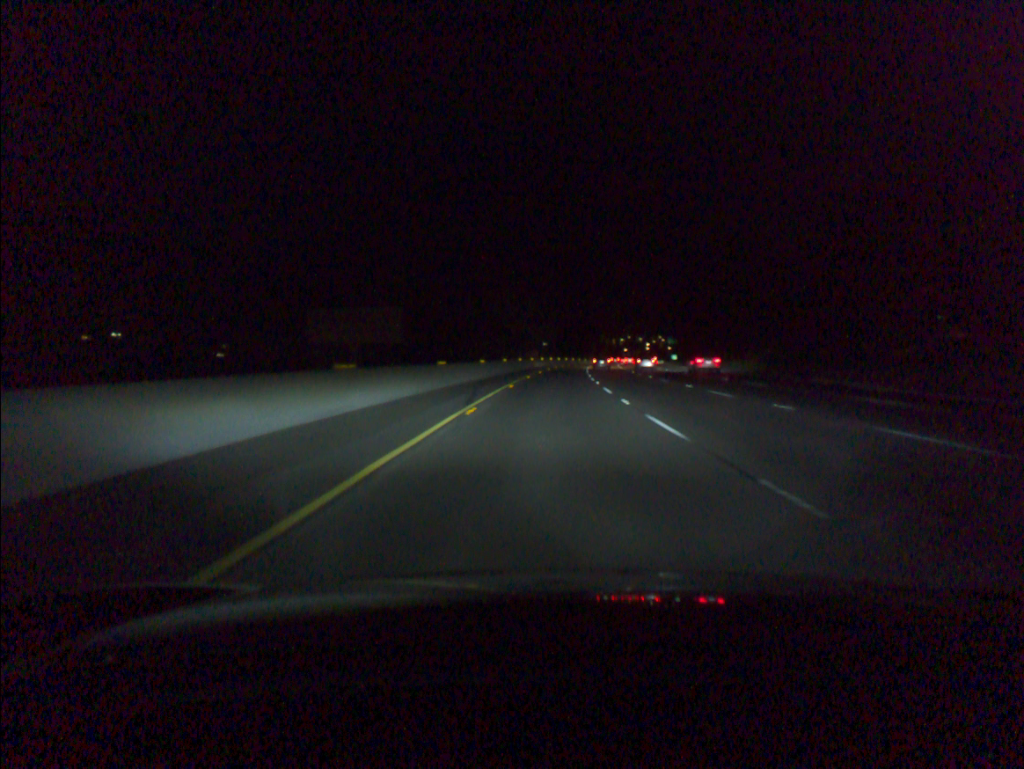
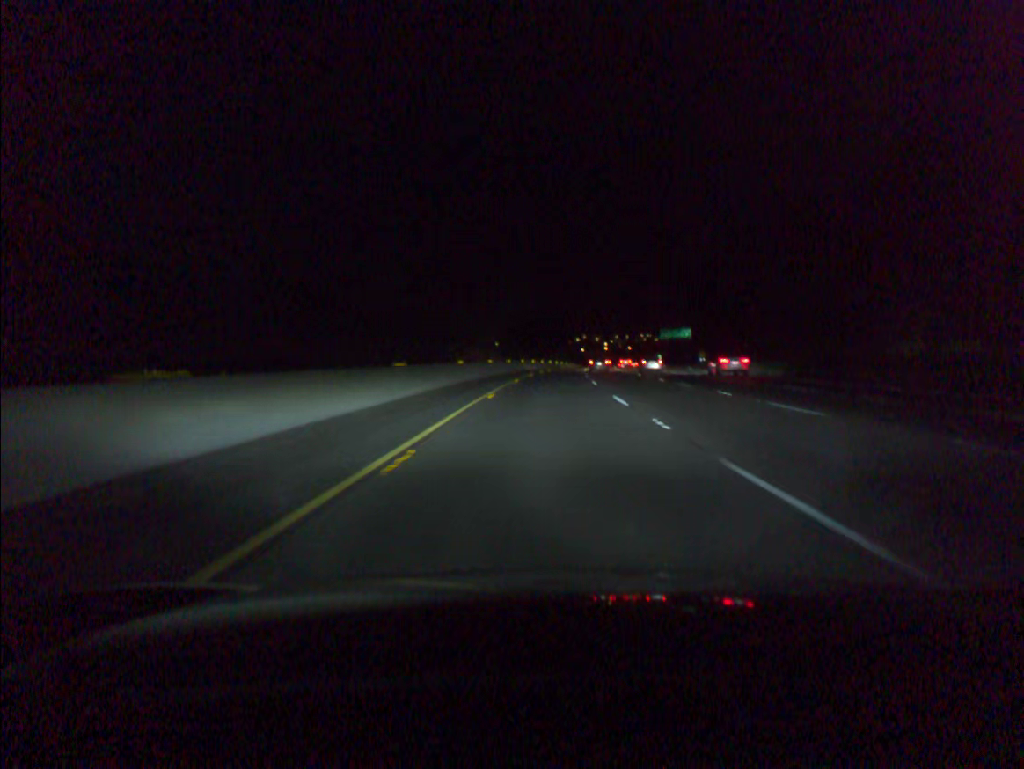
(+1.9, +66.3) m; +3°
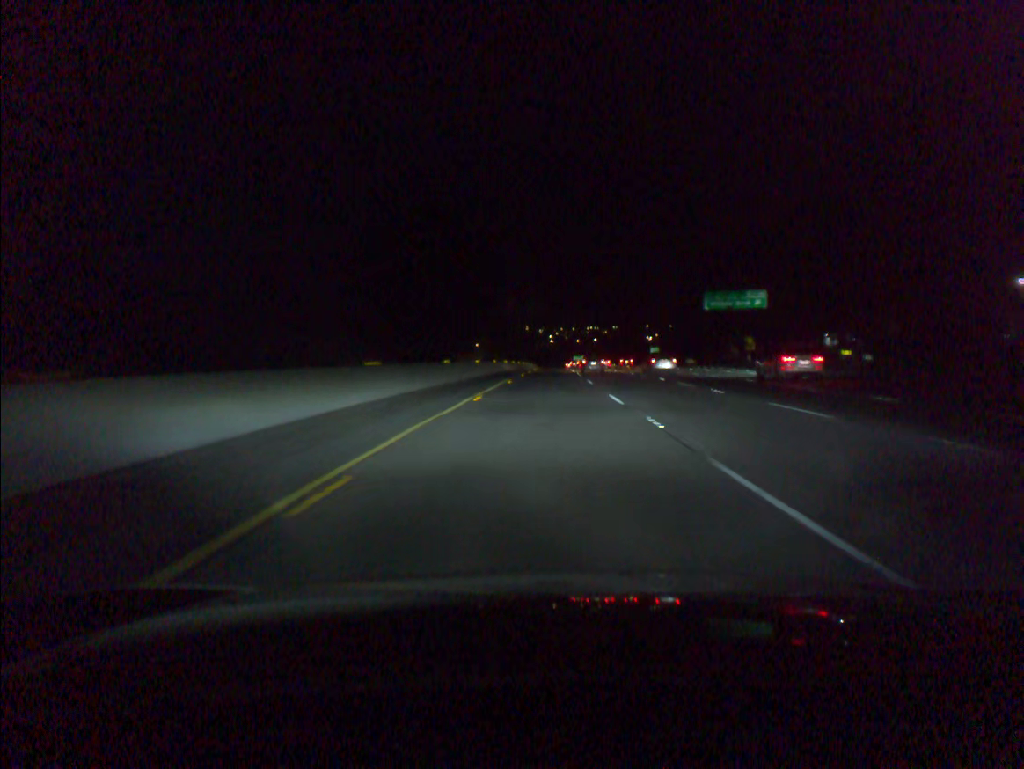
(+3.3, +89.4) m; +4°
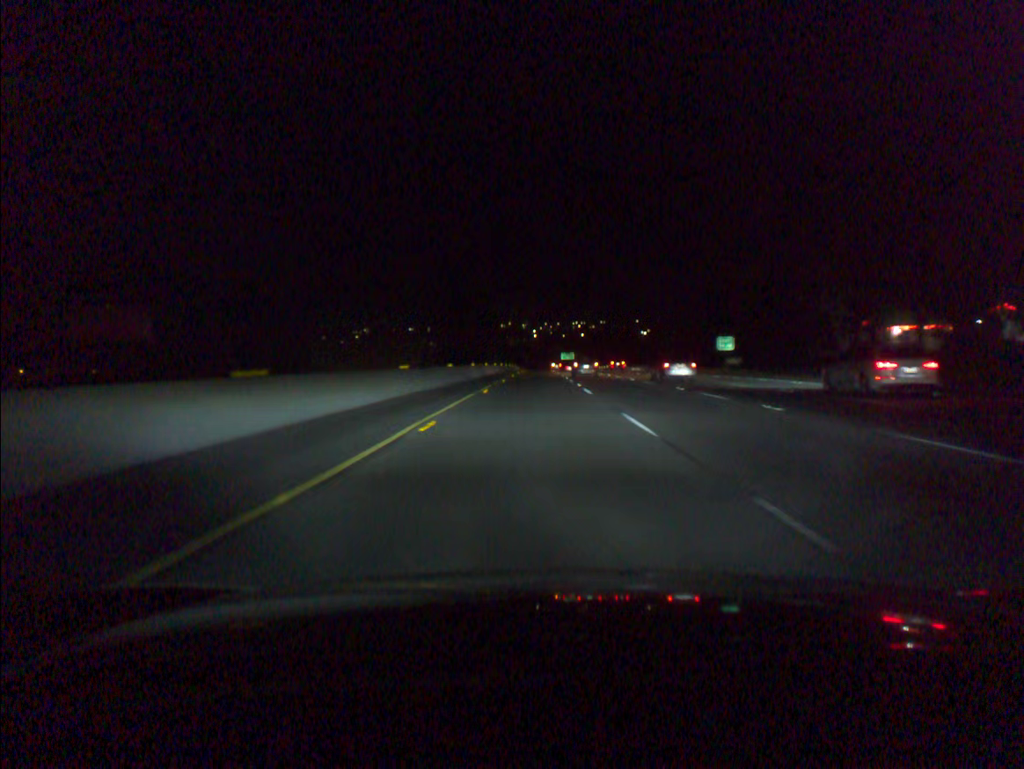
(+1.2, +66.0) m; +1°
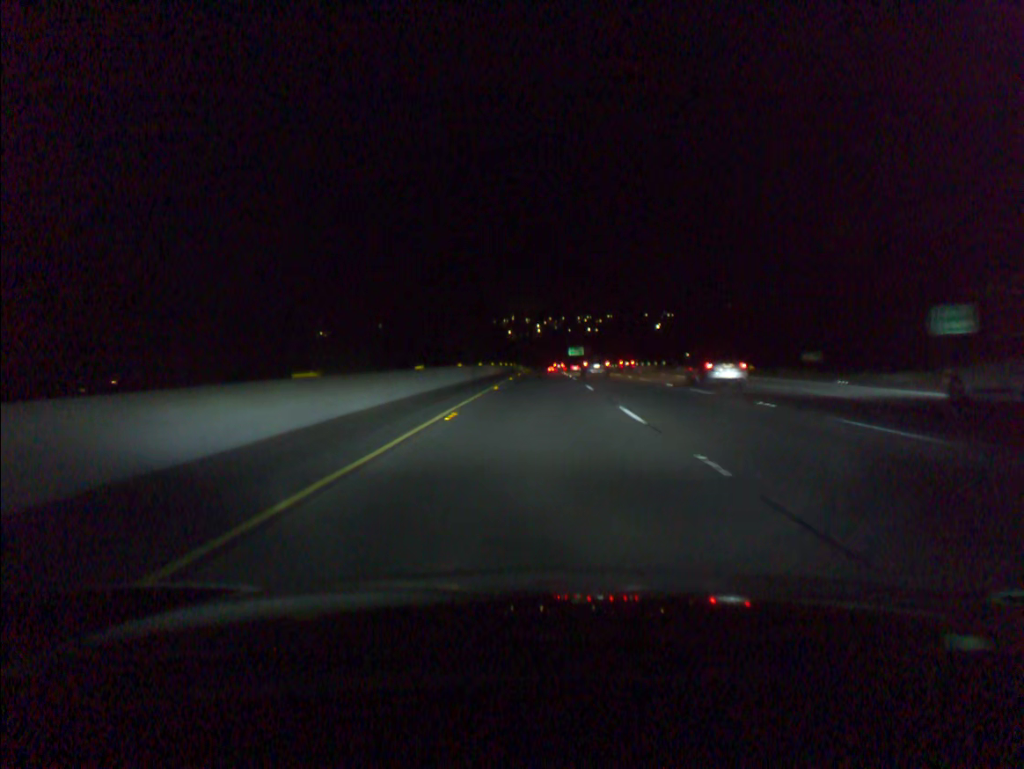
(-0.1, +41.4) m; 0°
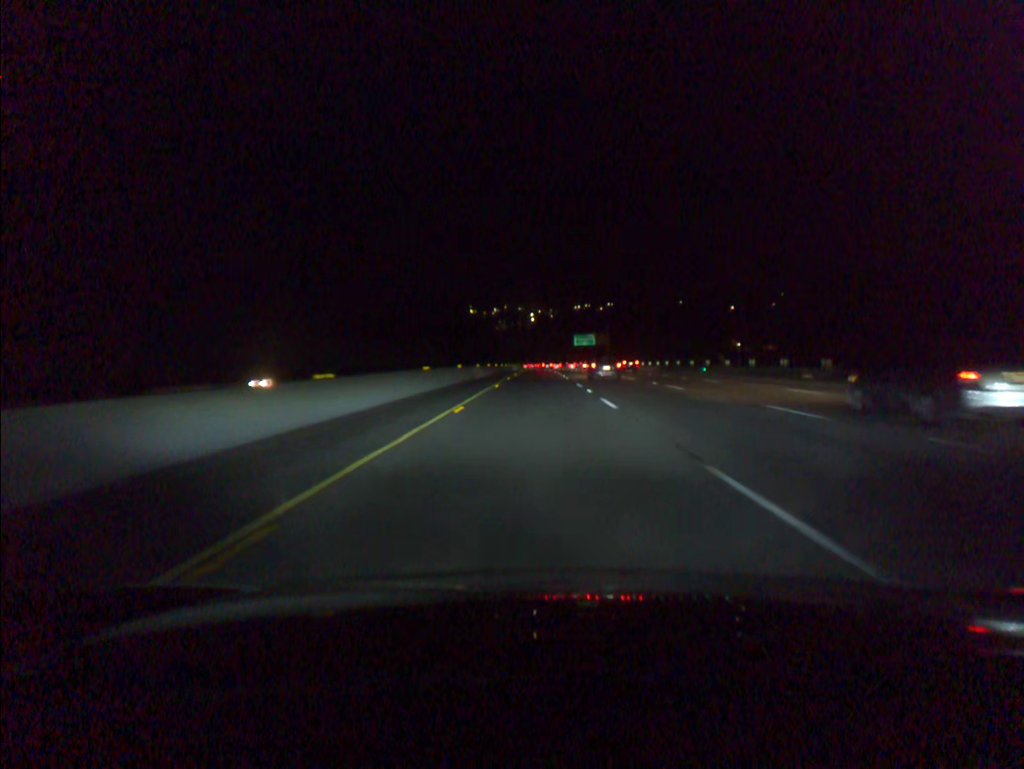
(+0.4, +83.9) m; 0°
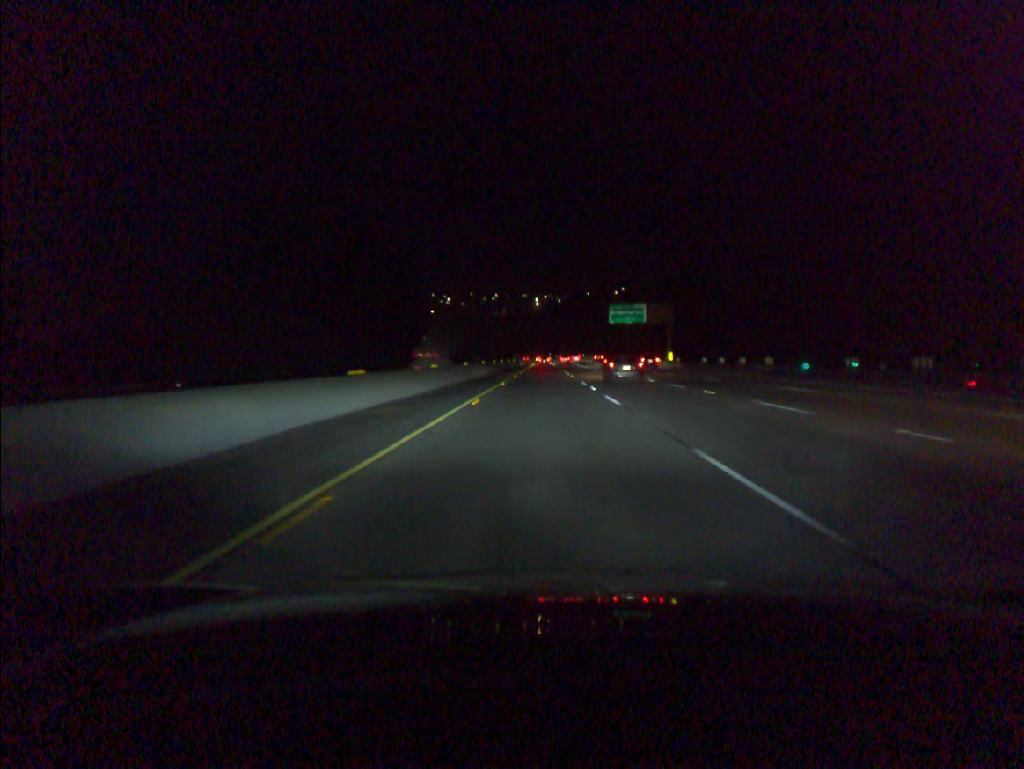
(-0.3, +86.3) m; 0°
